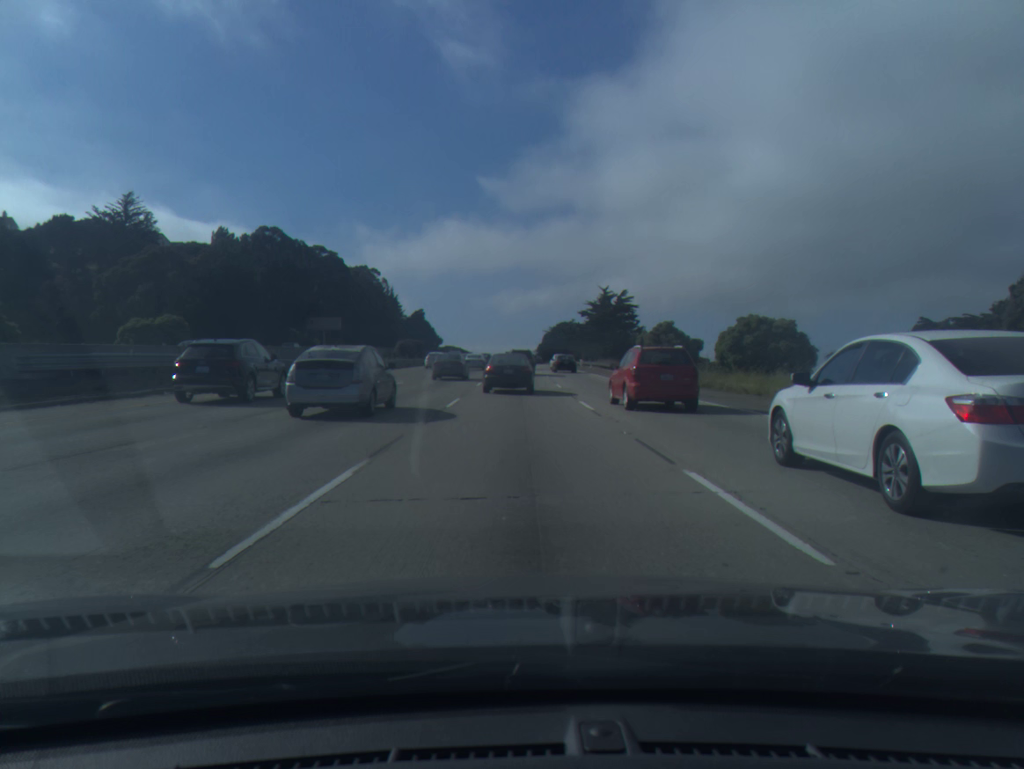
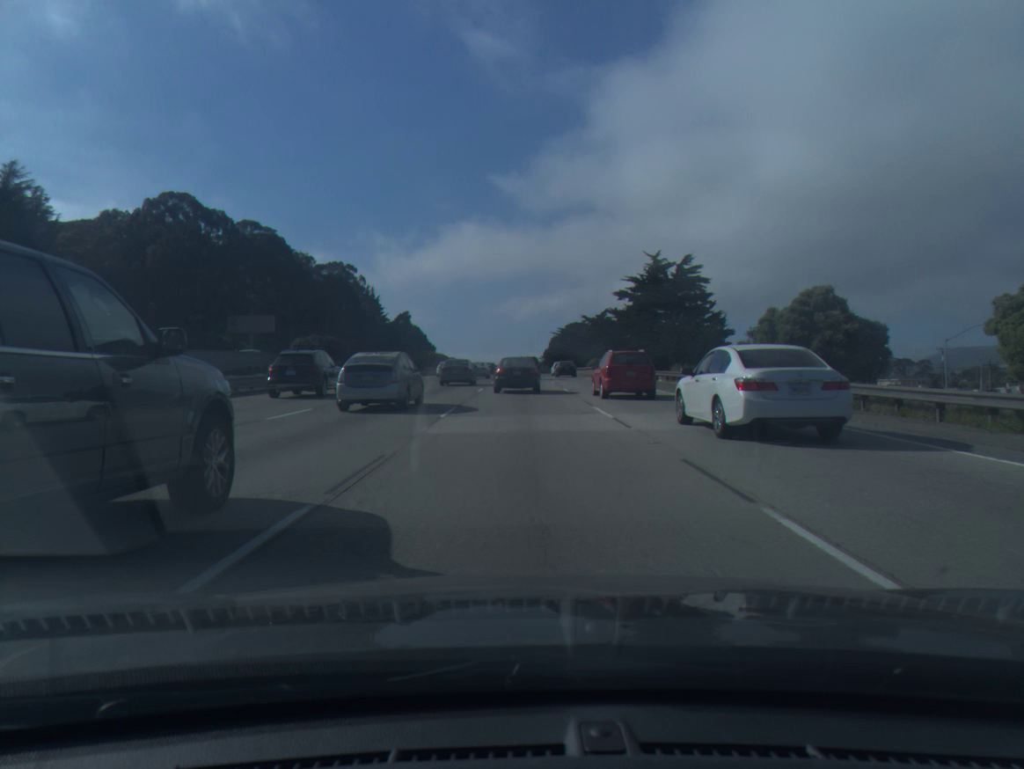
(-0.2, +45.9) m; 0°
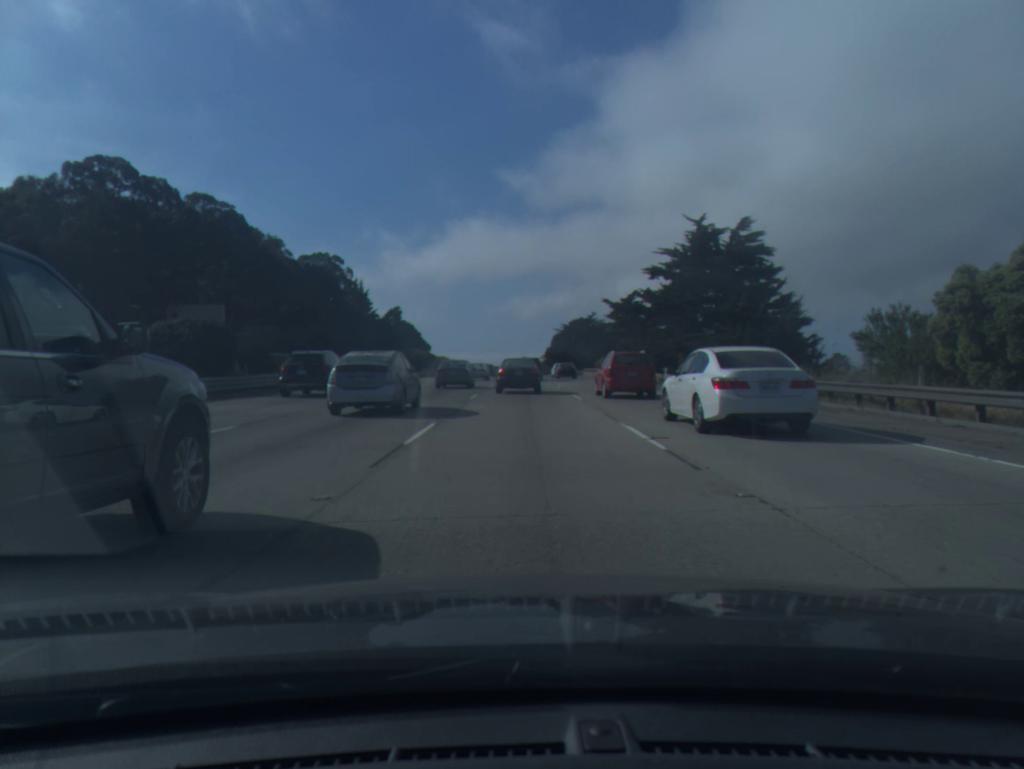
(0.0, +20.3) m; 0°
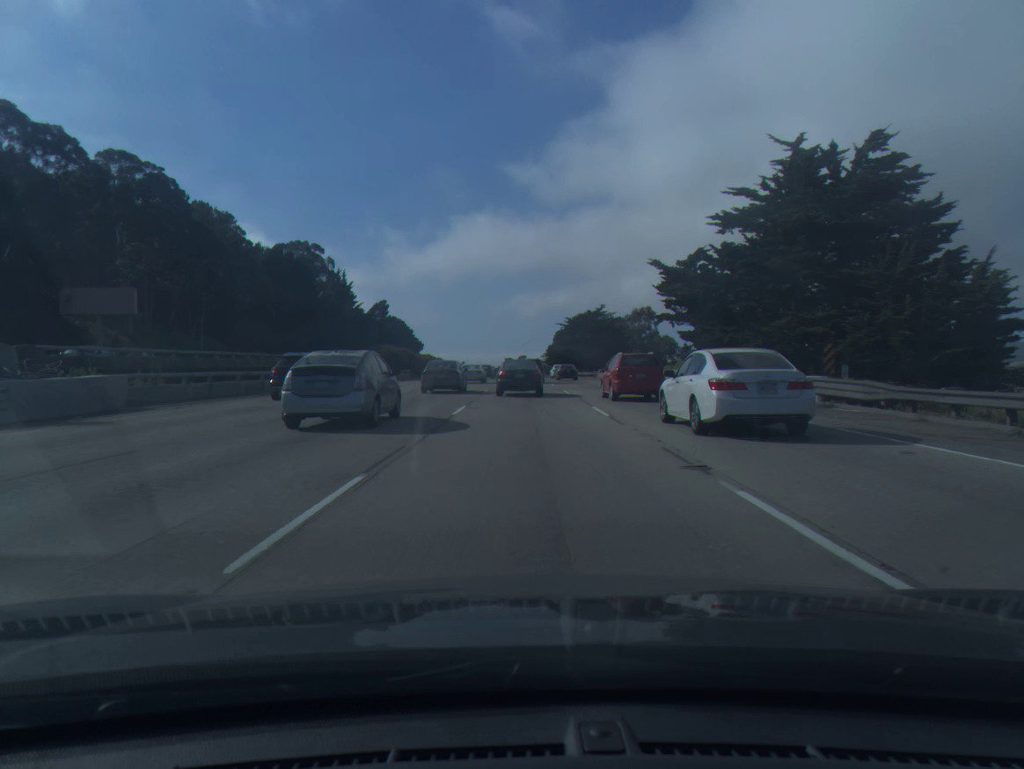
(0.0, +21.8) m; 0°
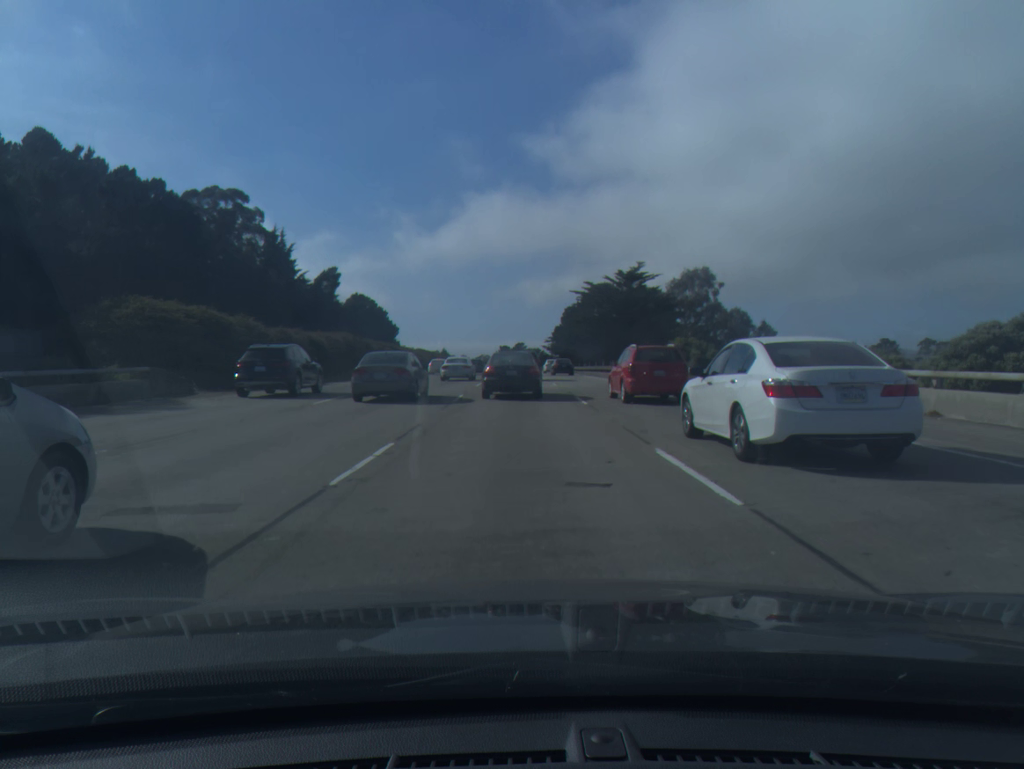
(+0.2, +55.8) m; 0°
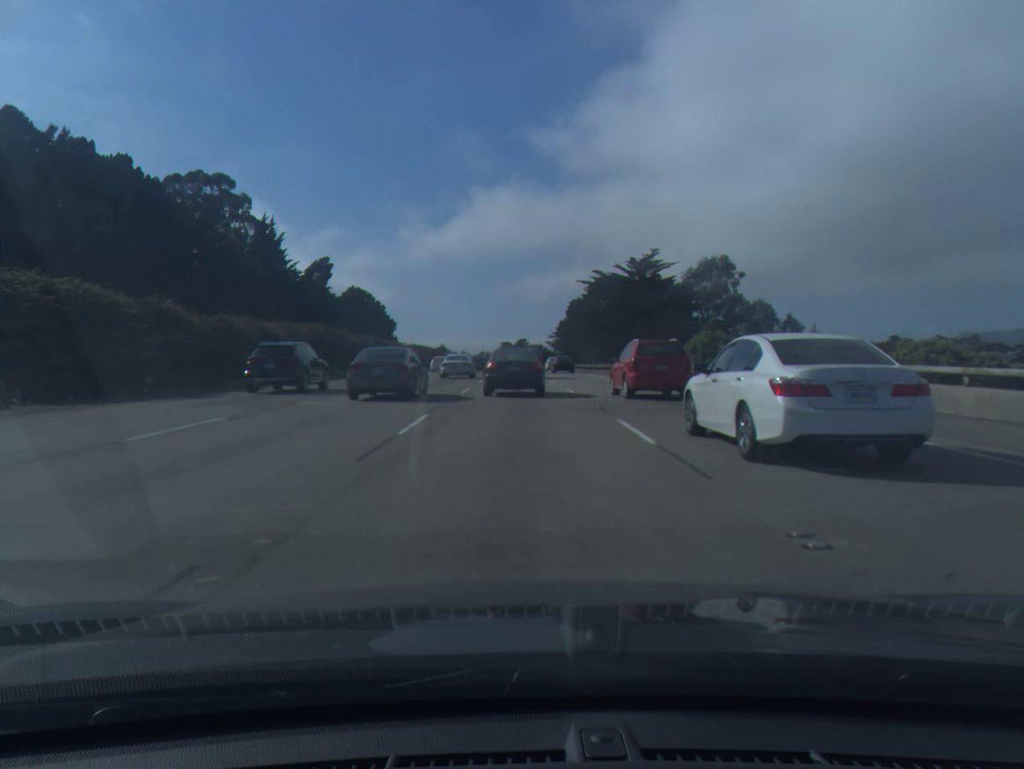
(0.0, +10.3) m; 0°
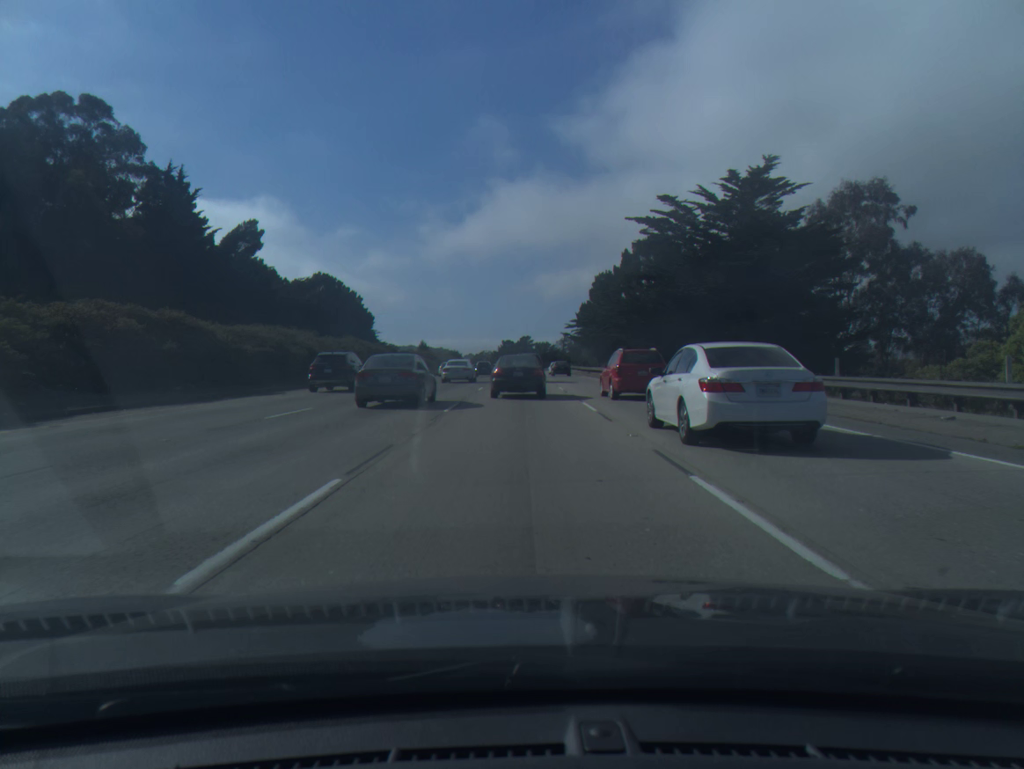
(0.0, +47.8) m; 0°
